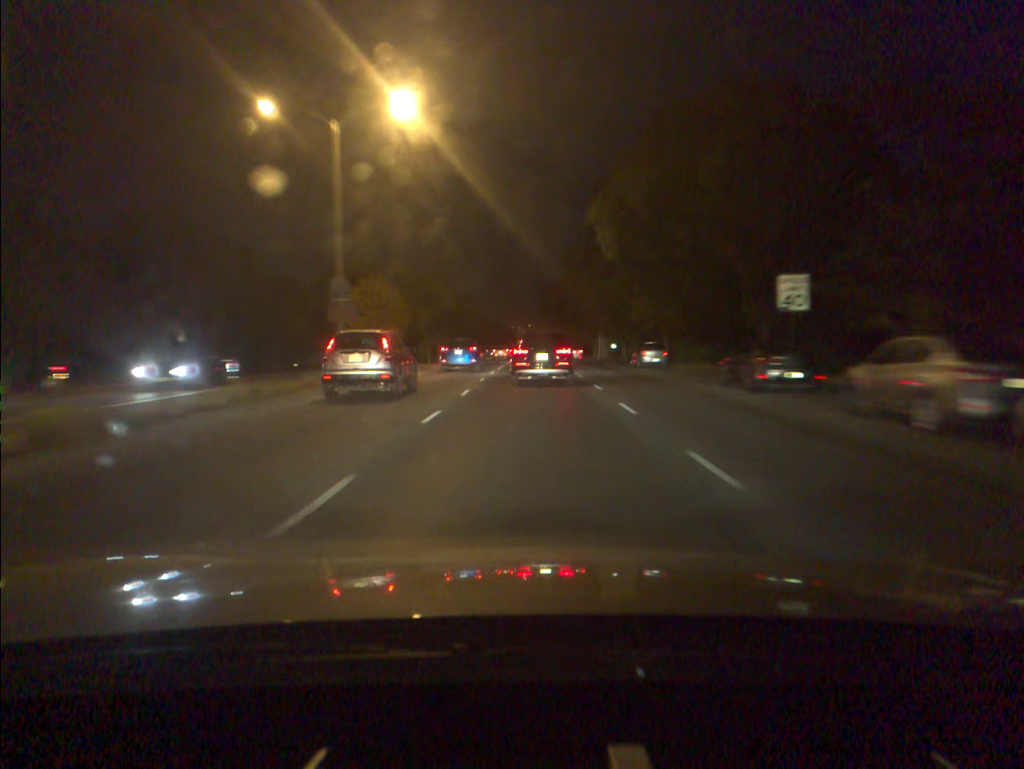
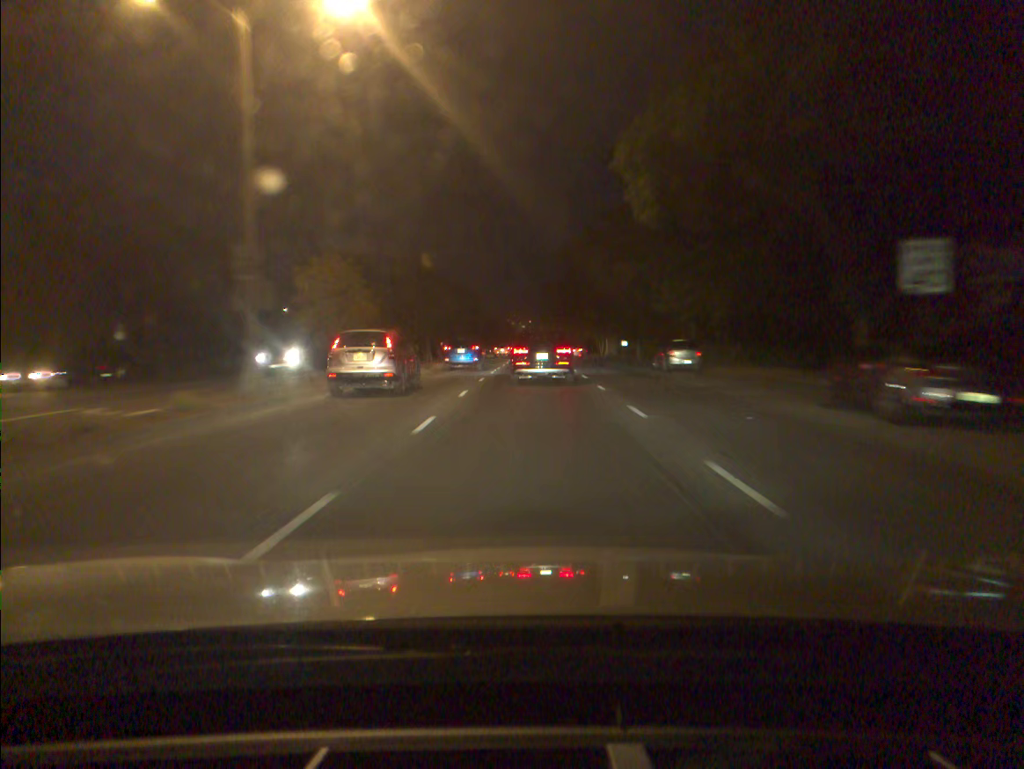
(0.0, +8.3) m; 0°
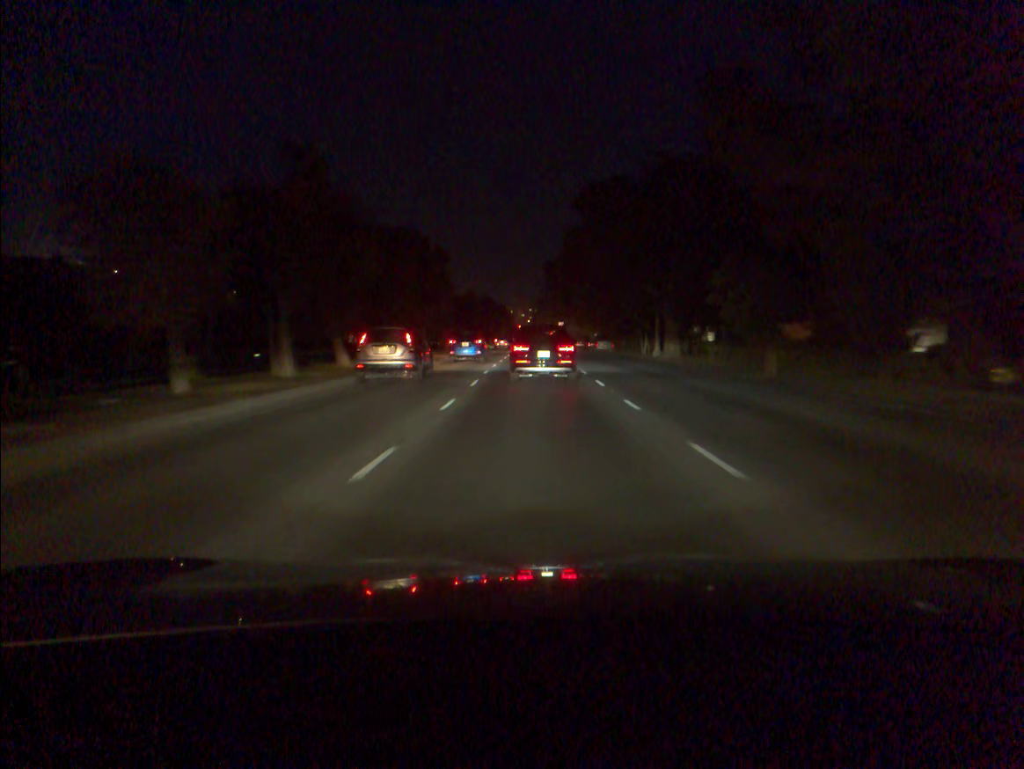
(-0.1, +34.0) m; 0°
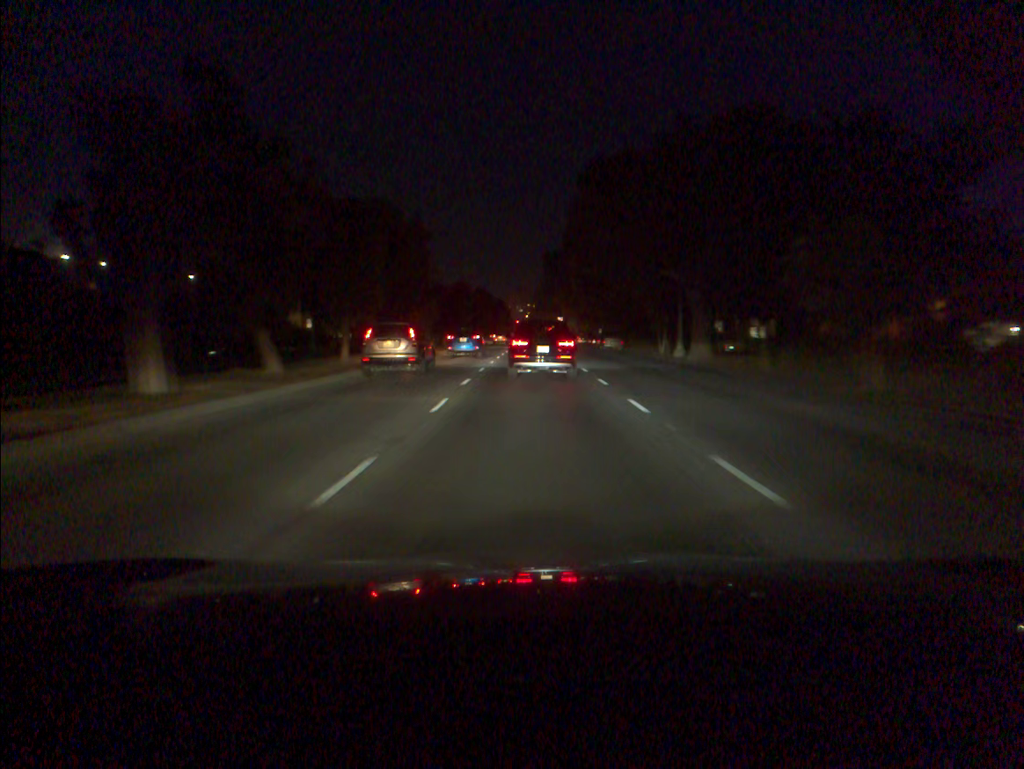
(0.0, +8.5) m; 0°
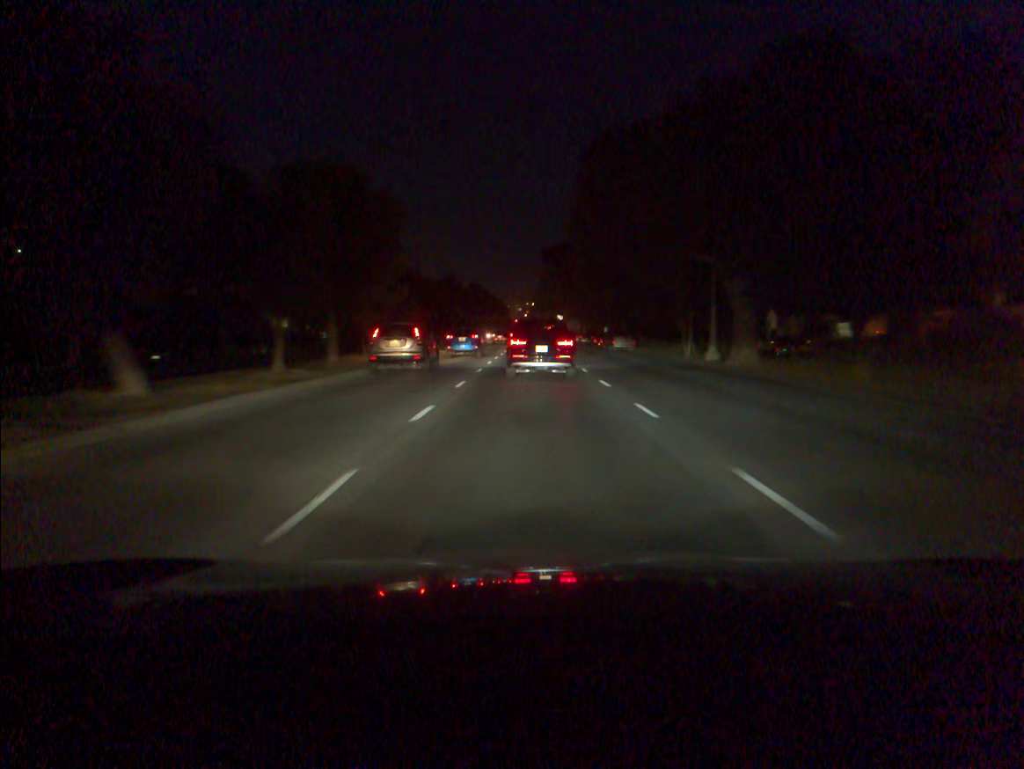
(0.0, +8.4) m; 0°
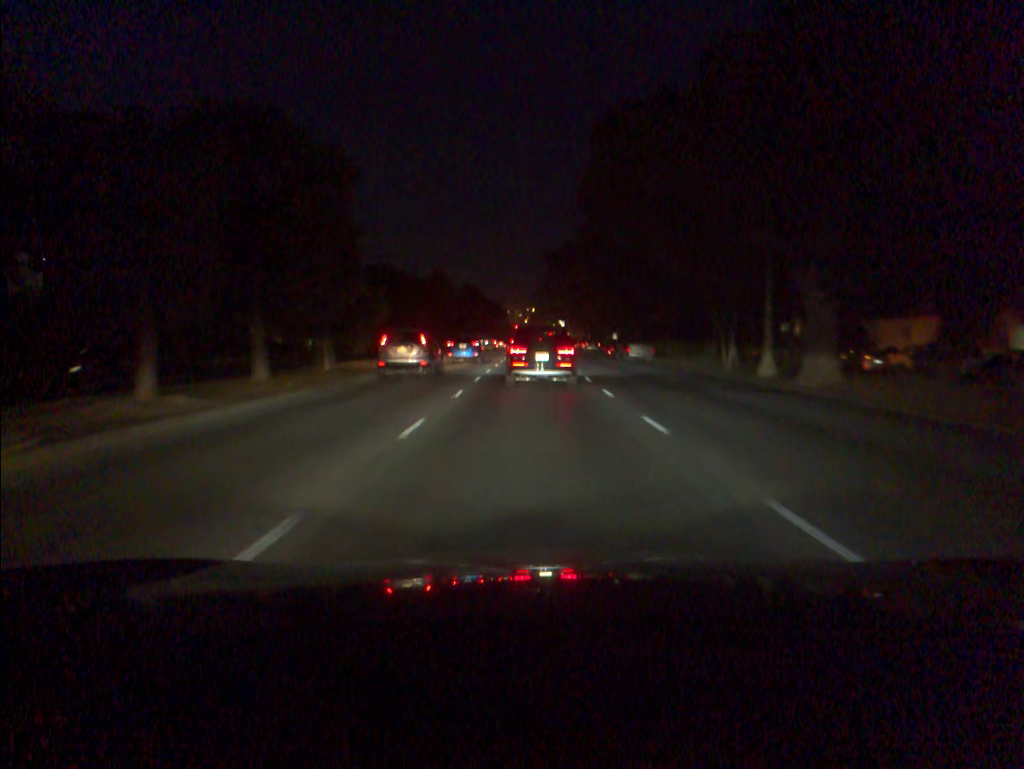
(0.0, +8.2) m; 0°
